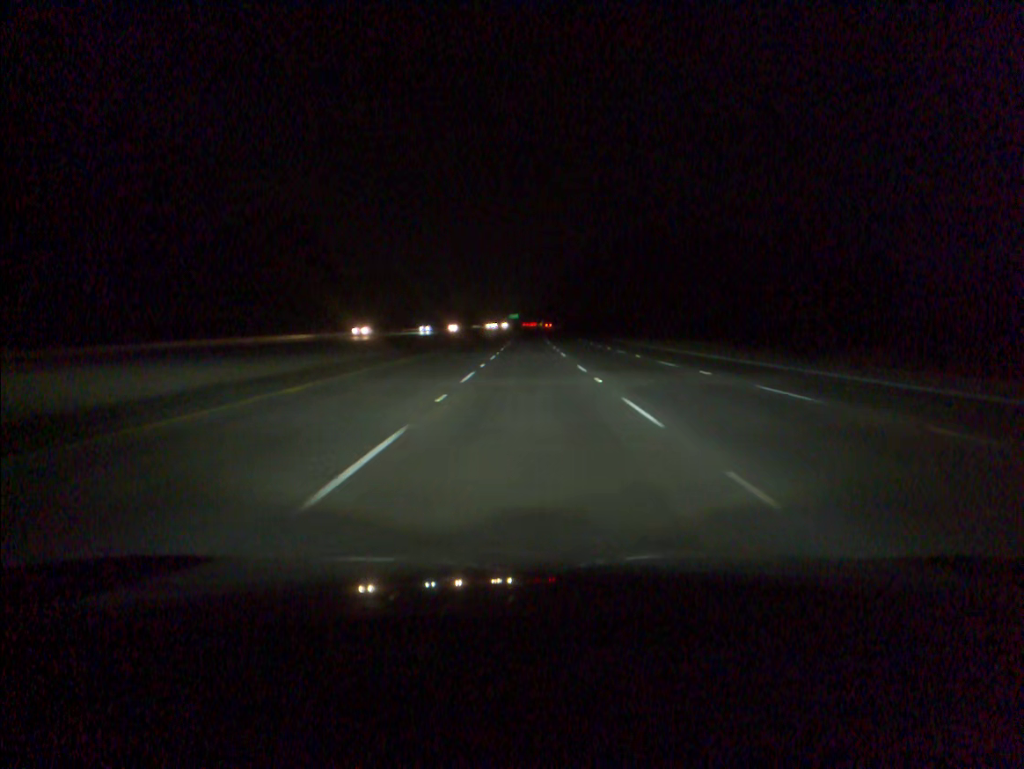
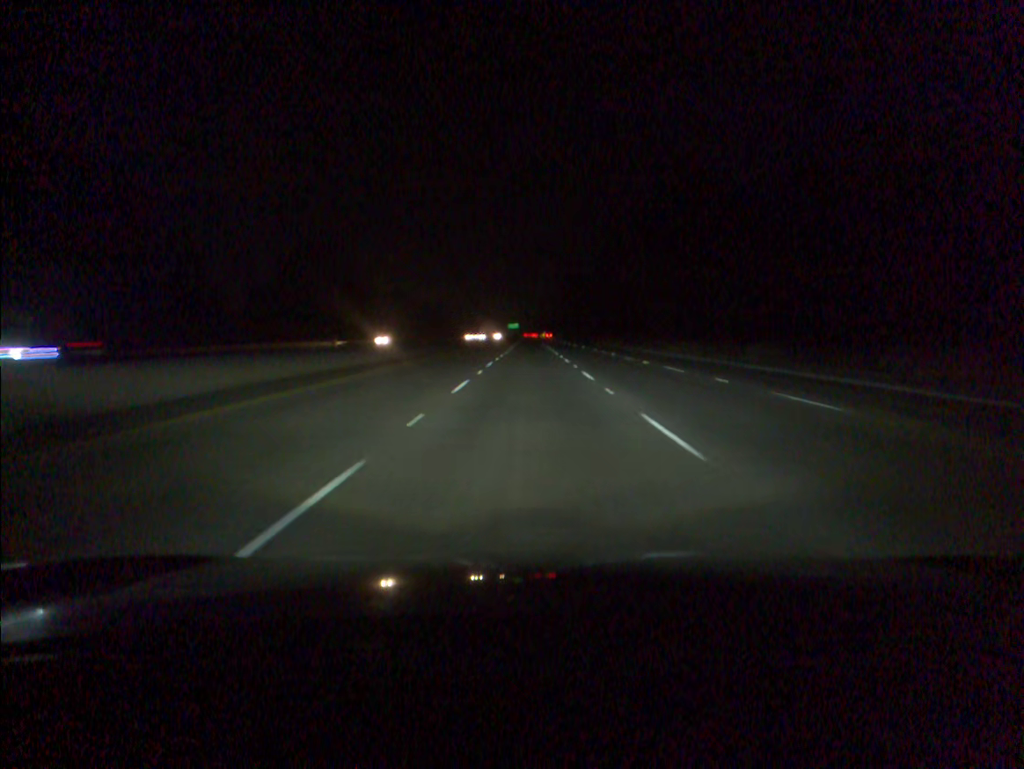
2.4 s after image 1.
(-0.2, +75.5) m; 0°
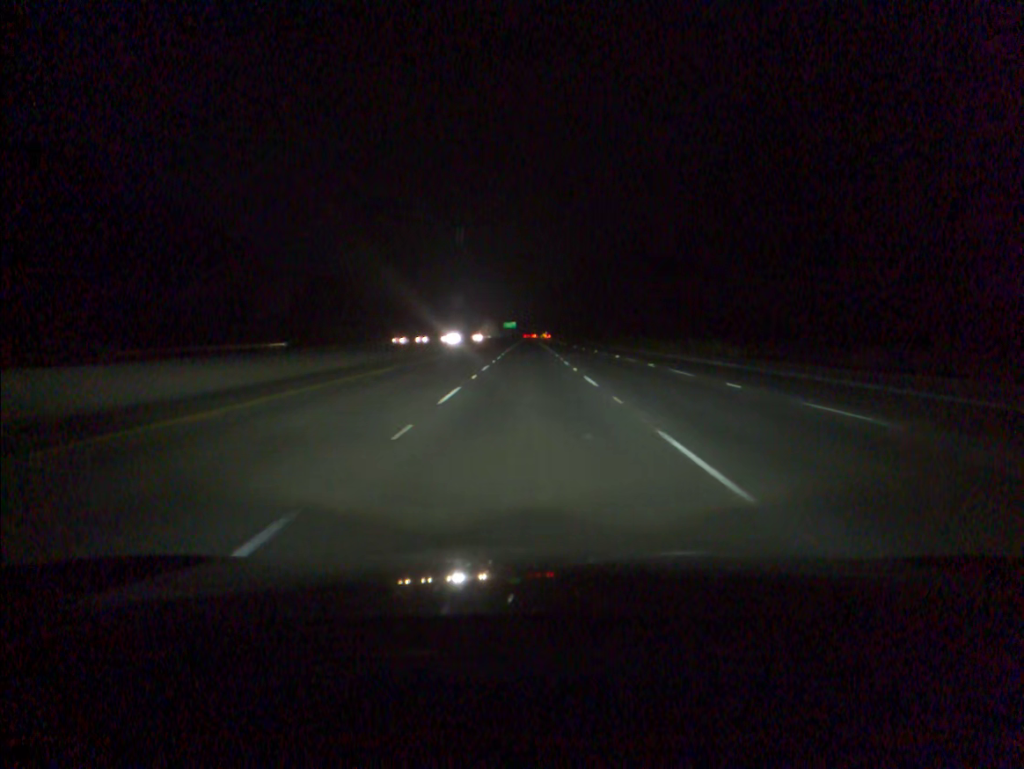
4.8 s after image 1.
(+0.1, +74.9) m; 0°
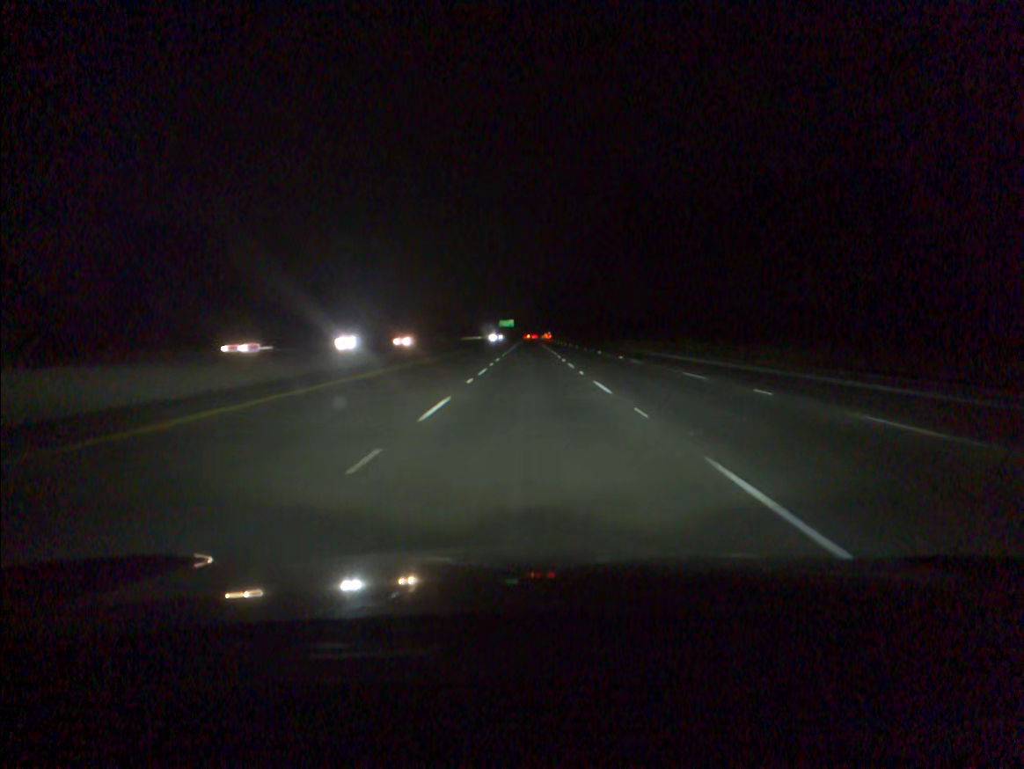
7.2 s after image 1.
(-0.1, +75.4) m; 0°
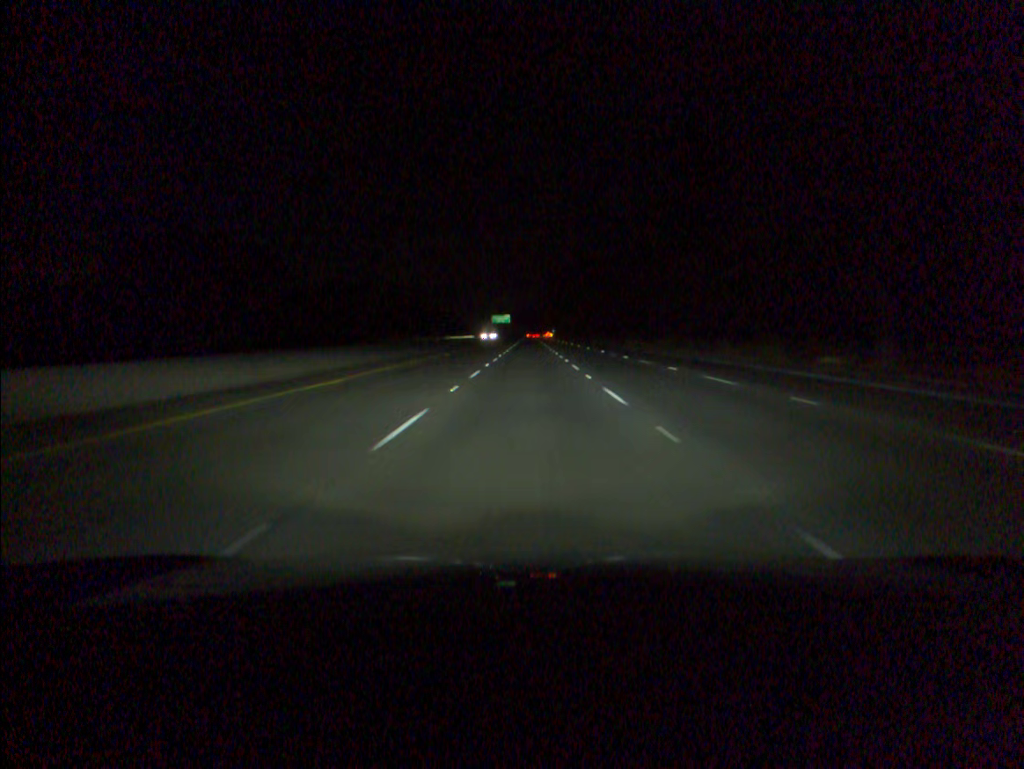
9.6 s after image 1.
(0.0, +76.2) m; 0°
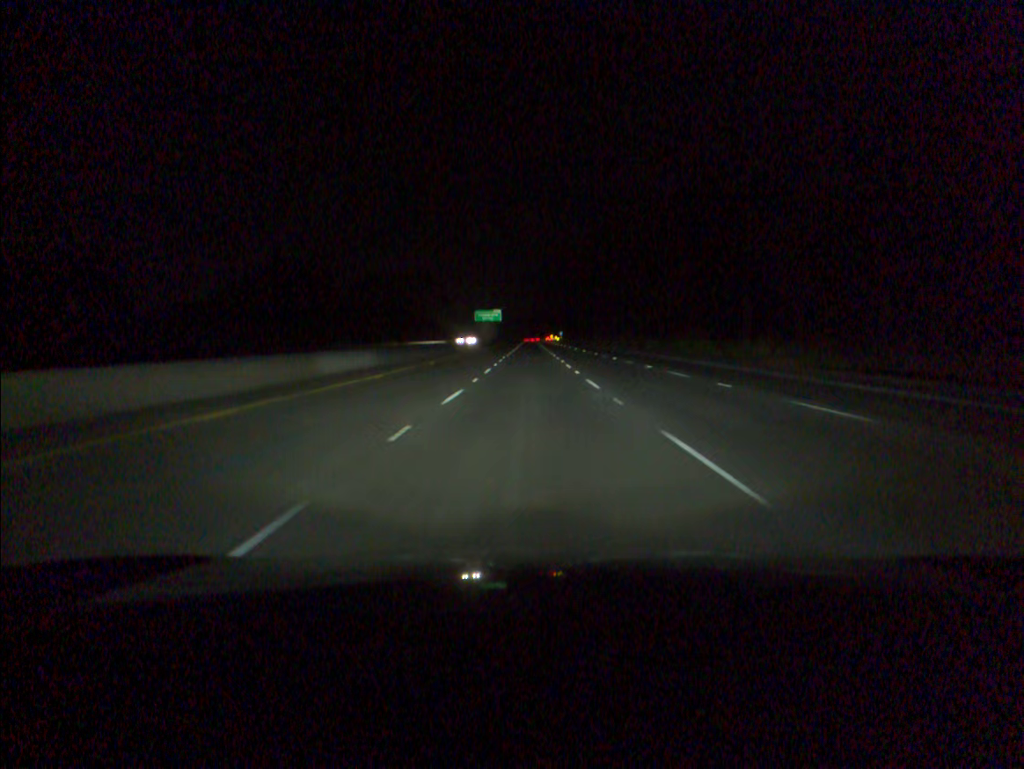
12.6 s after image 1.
(0.0, +96.0) m; 0°
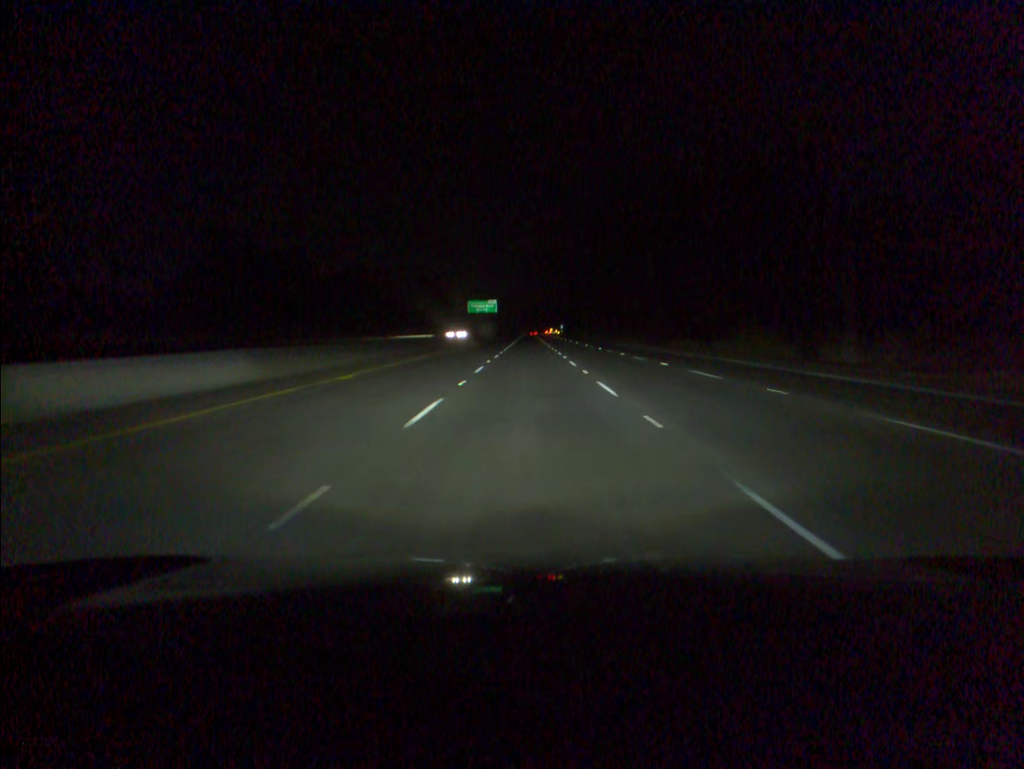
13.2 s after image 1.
(0.0, +19.2) m; 0°
